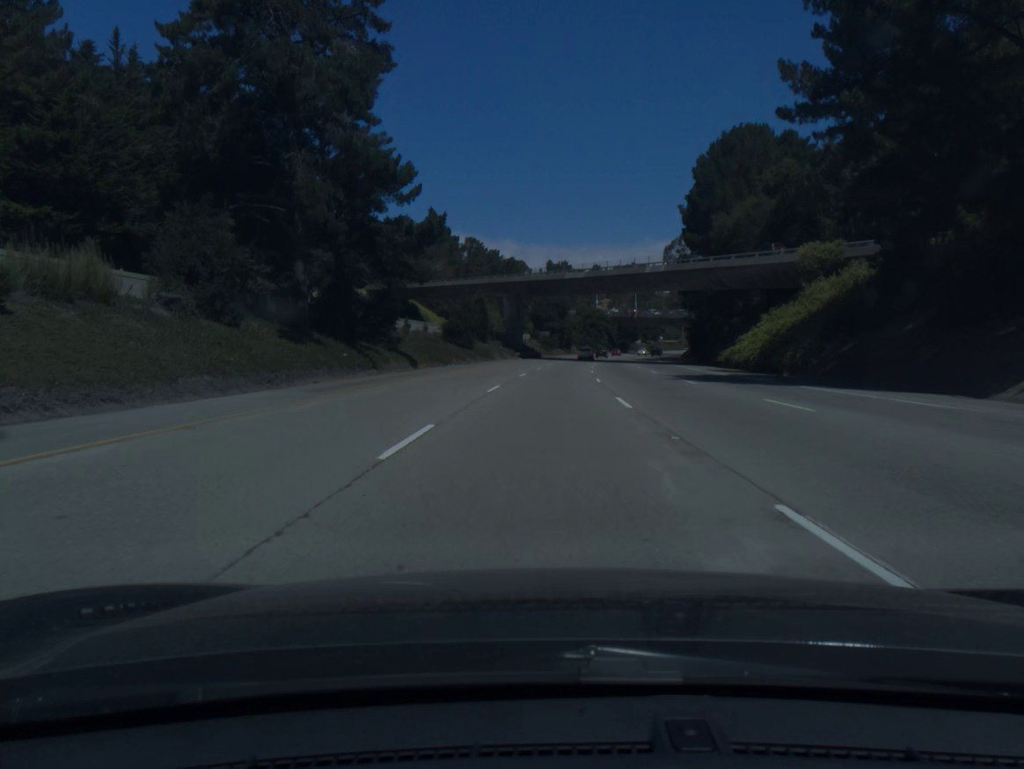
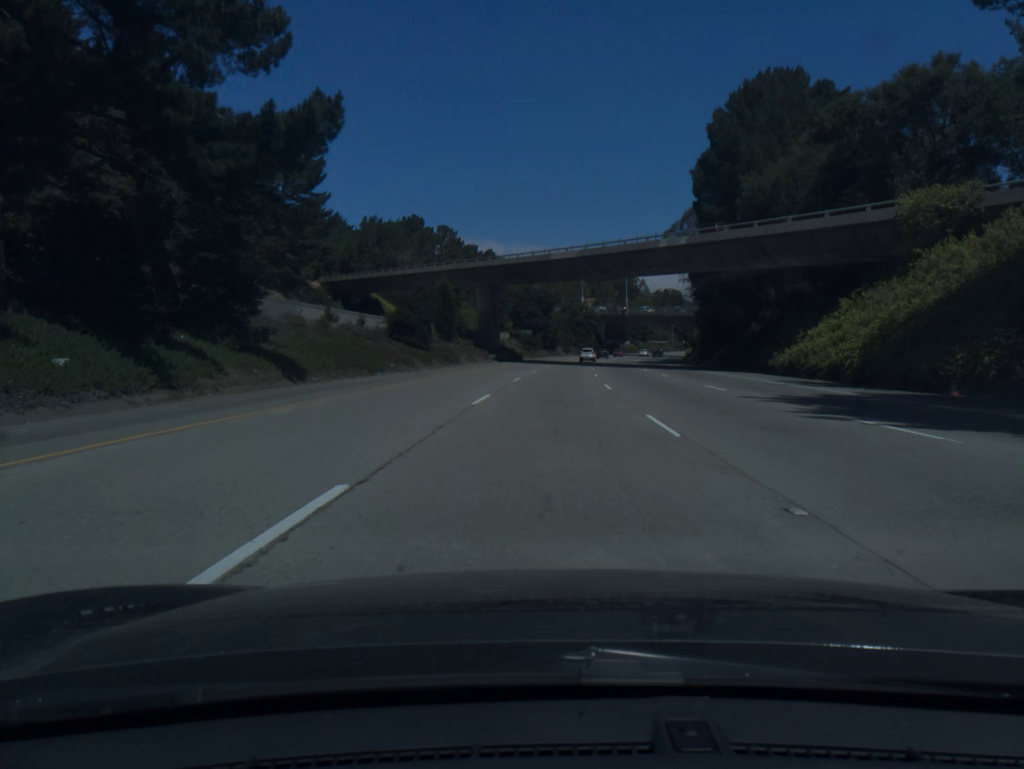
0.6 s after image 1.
(+0.2, +20.2) m; +1°
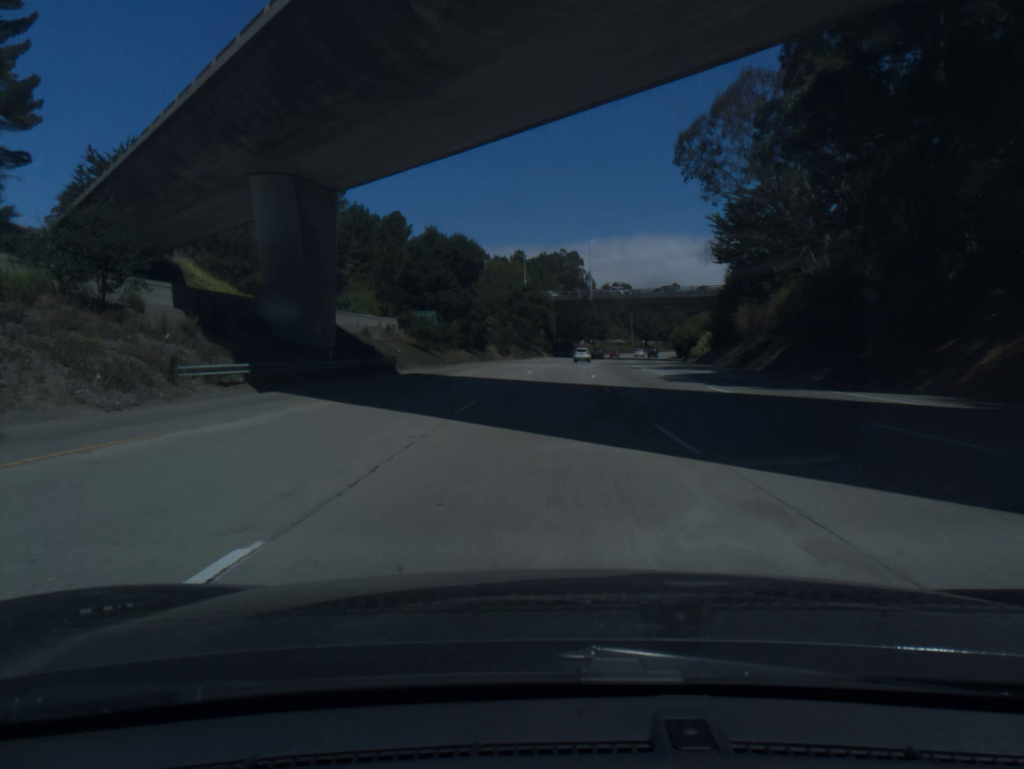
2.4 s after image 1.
(+2.5, +60.5) m; +5°
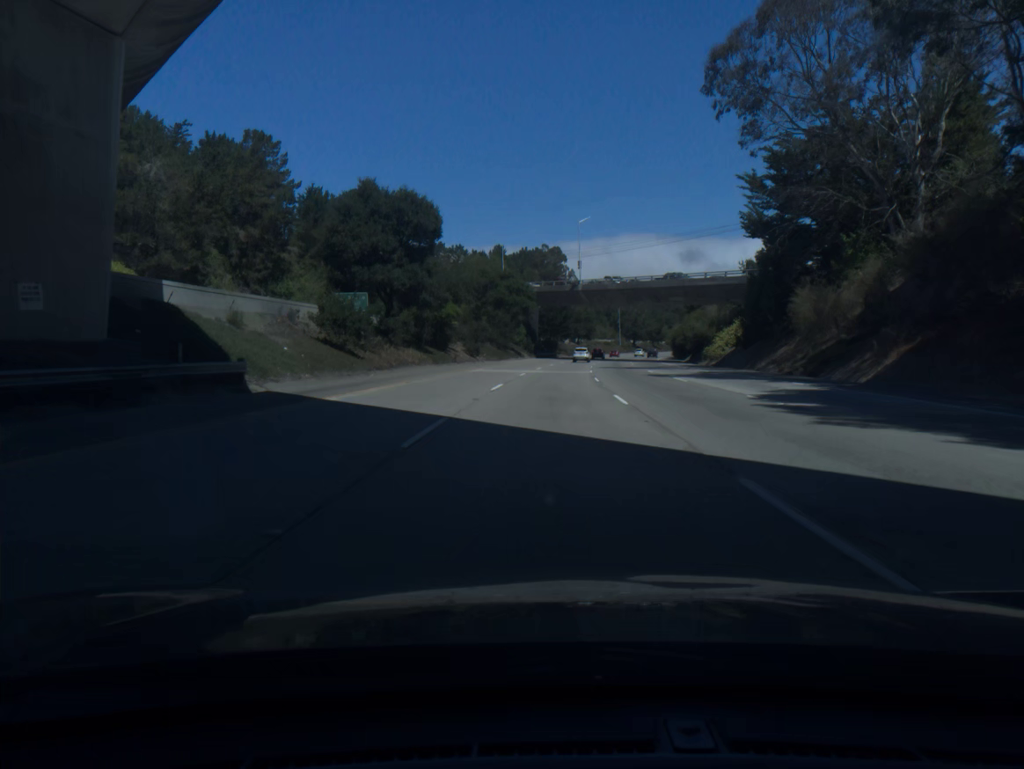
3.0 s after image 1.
(+0.2, +20.2) m; +1°
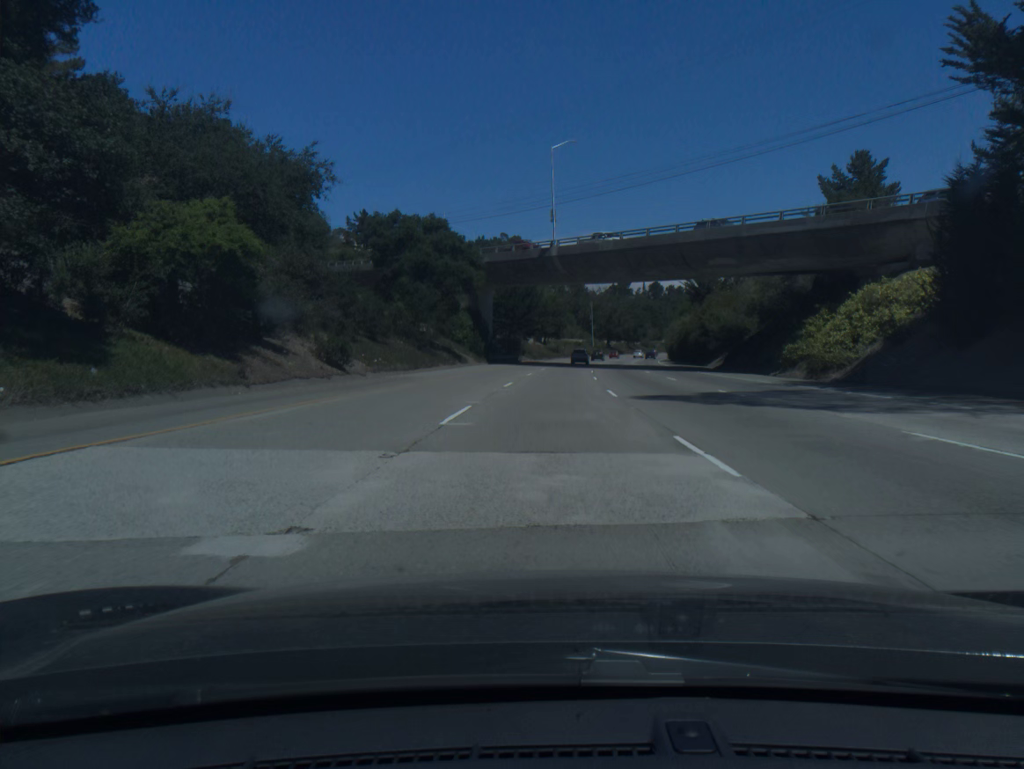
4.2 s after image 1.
(+1.0, +40.0) m; +3°
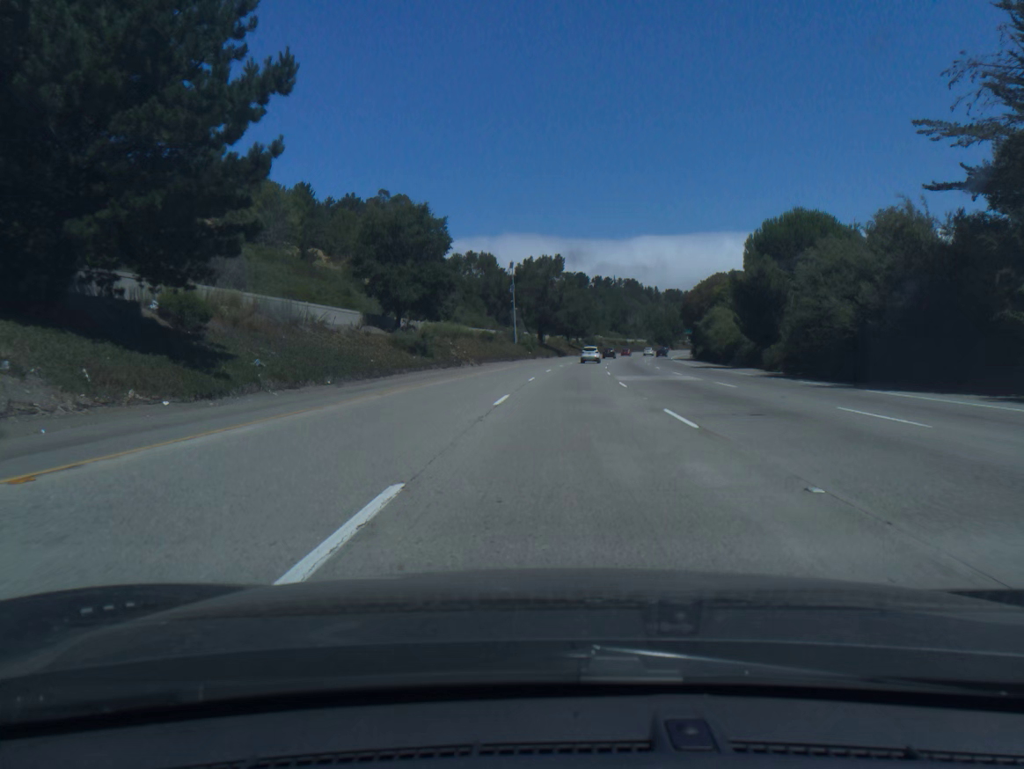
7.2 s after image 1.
(+5.6, +98.0) m; +6°
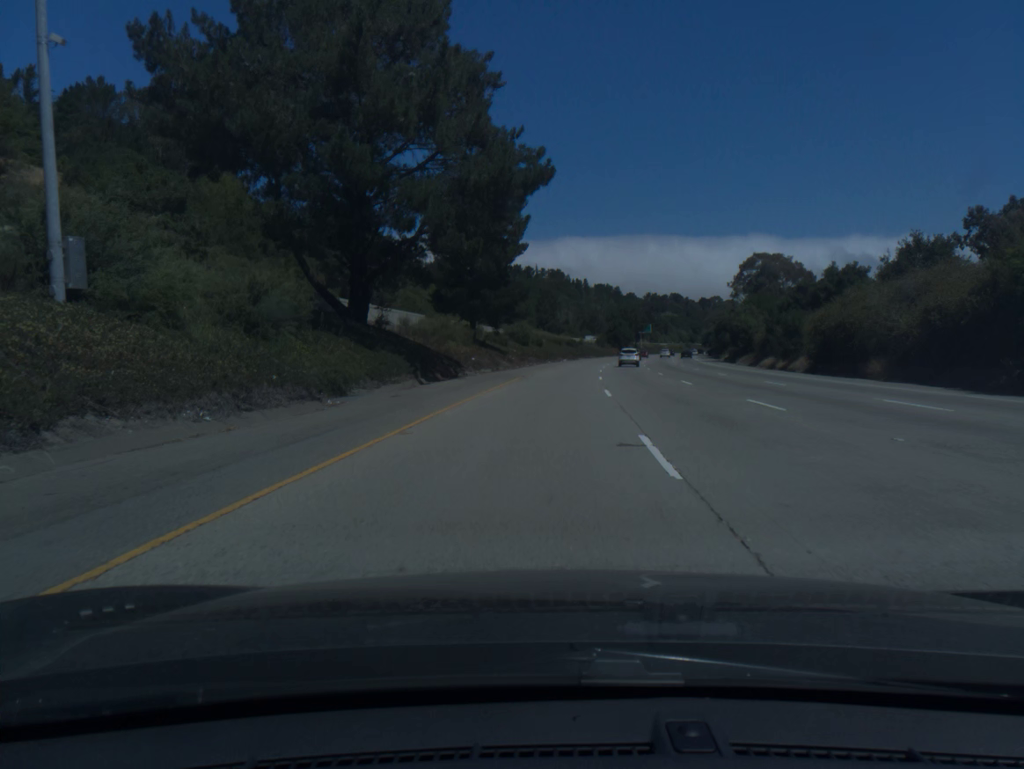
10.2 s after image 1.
(+4.6, +97.5) m; +6°
